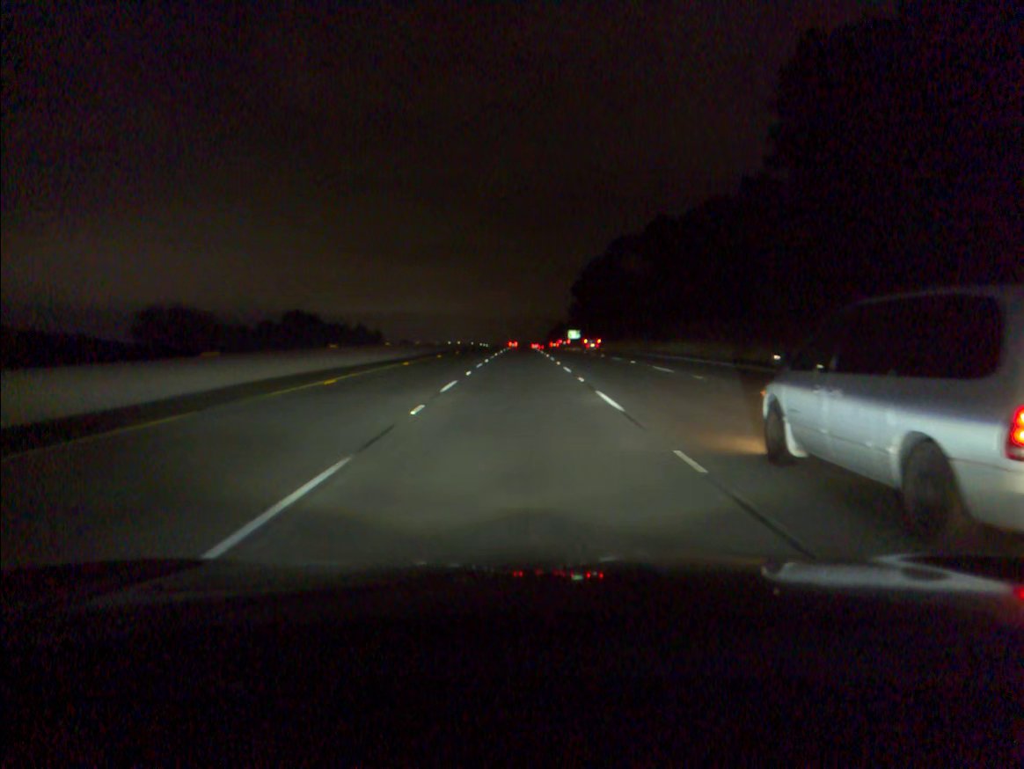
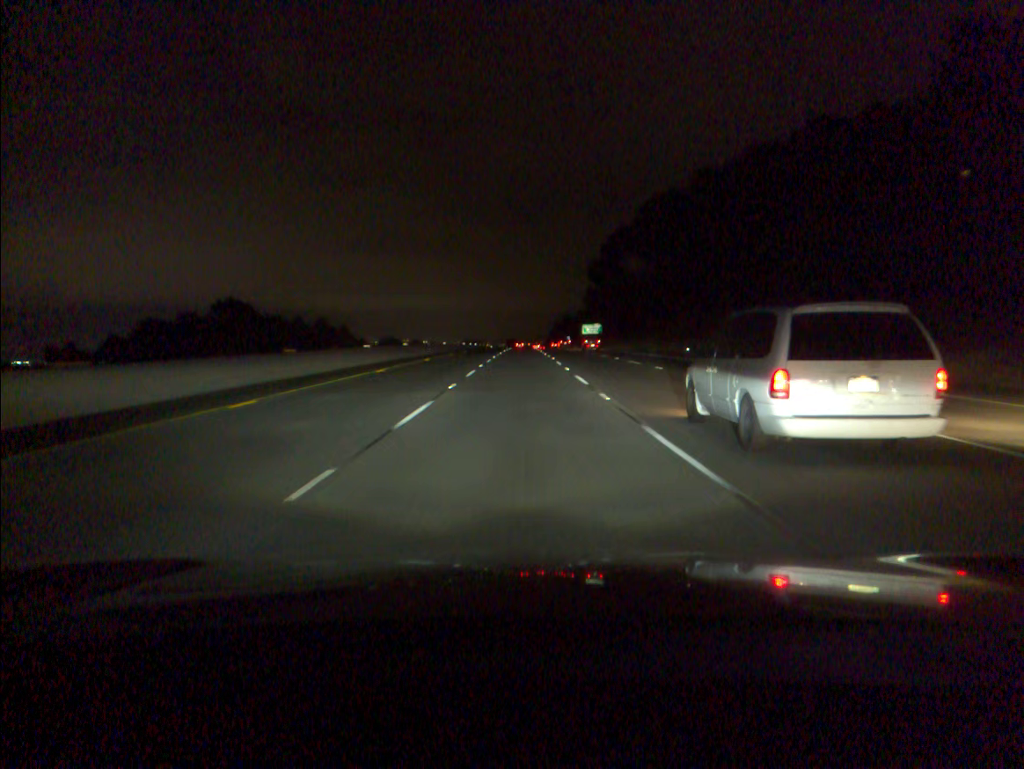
(0.0, +50.7) m; 0°
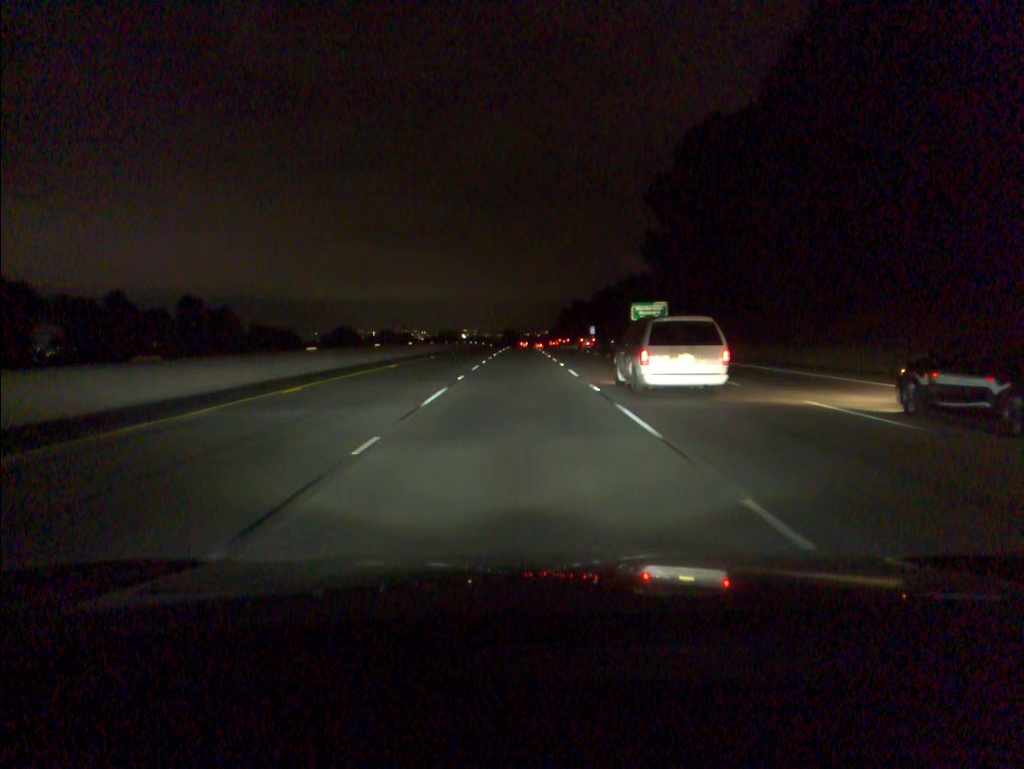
(+0.1, +84.5) m; 0°
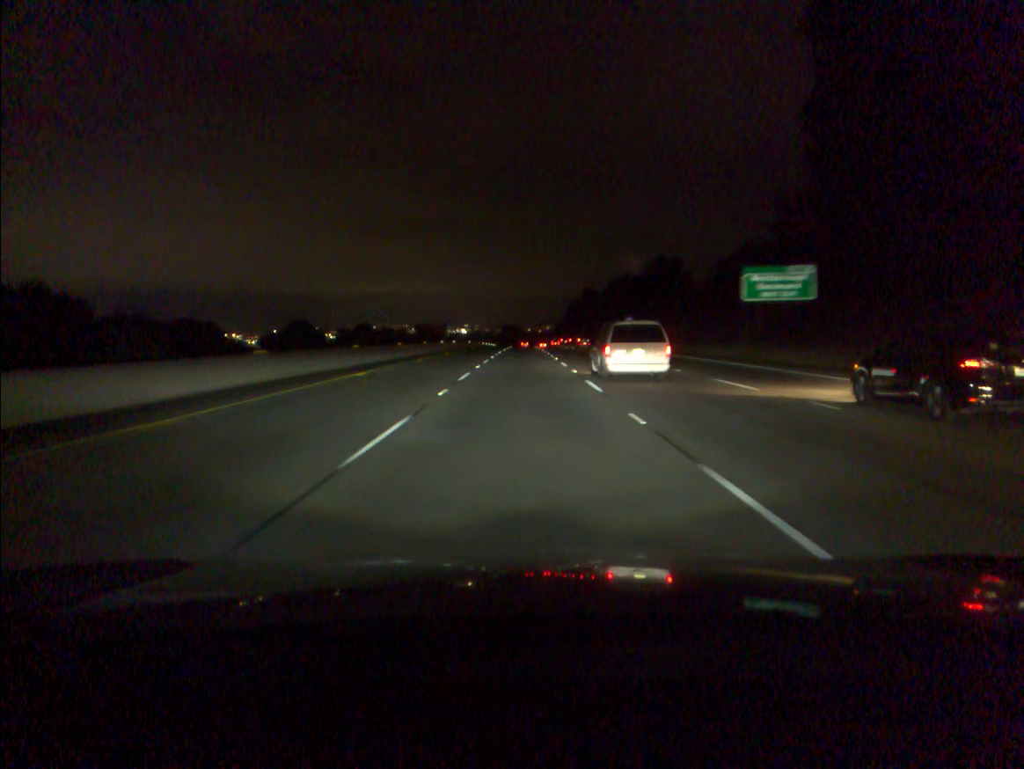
(0.0, +50.7) m; 0°
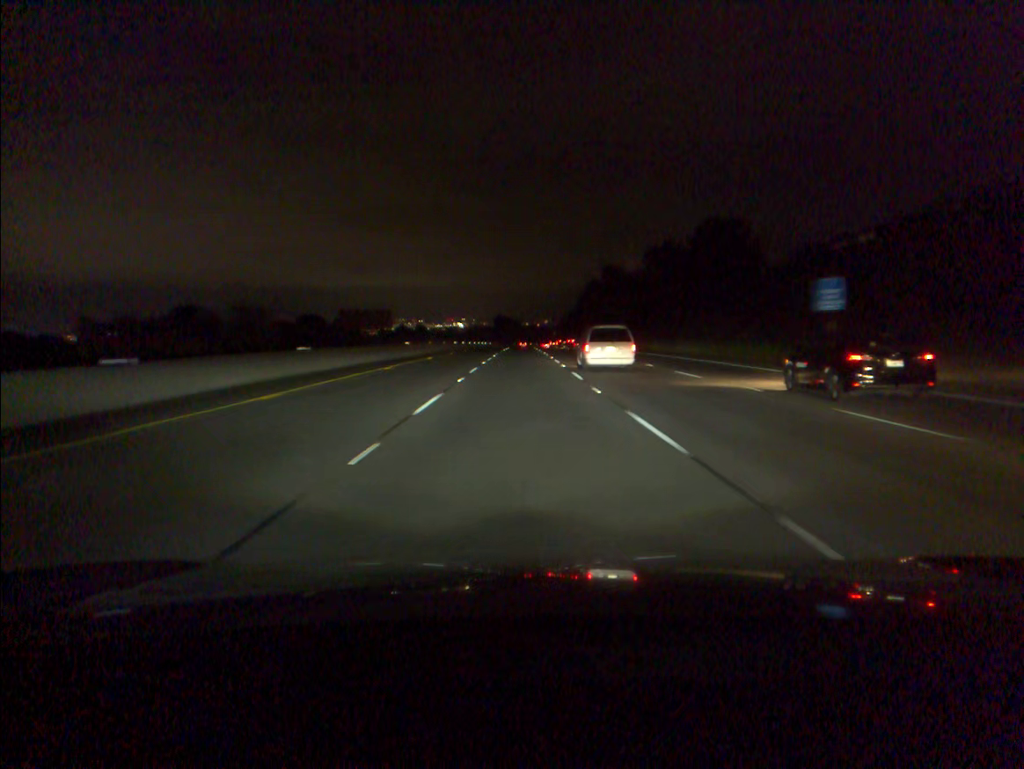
(0.0, +67.8) m; 0°
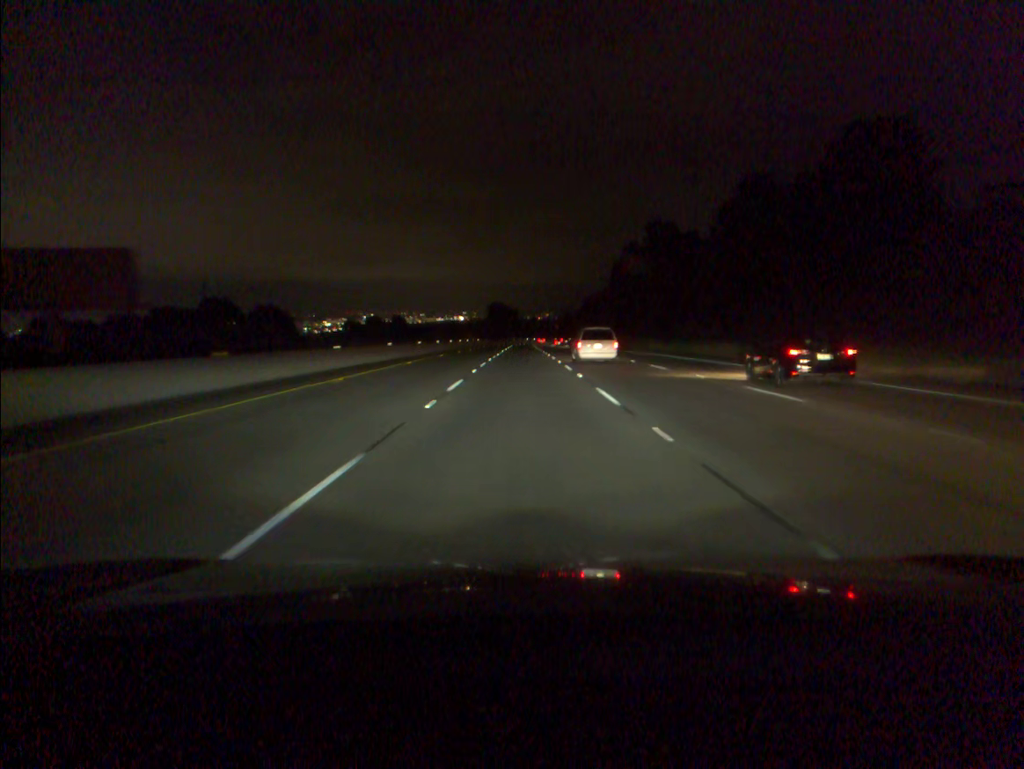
(-0.1, +67.7) m; 0°
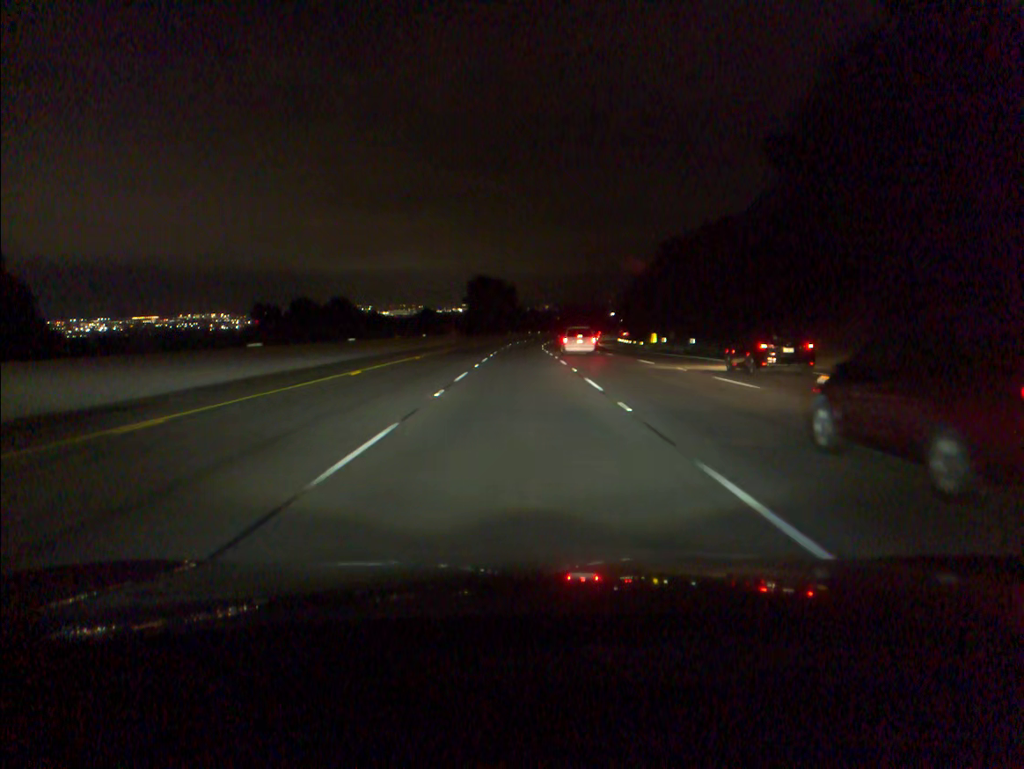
(+0.1, +84.6) m; 0°
